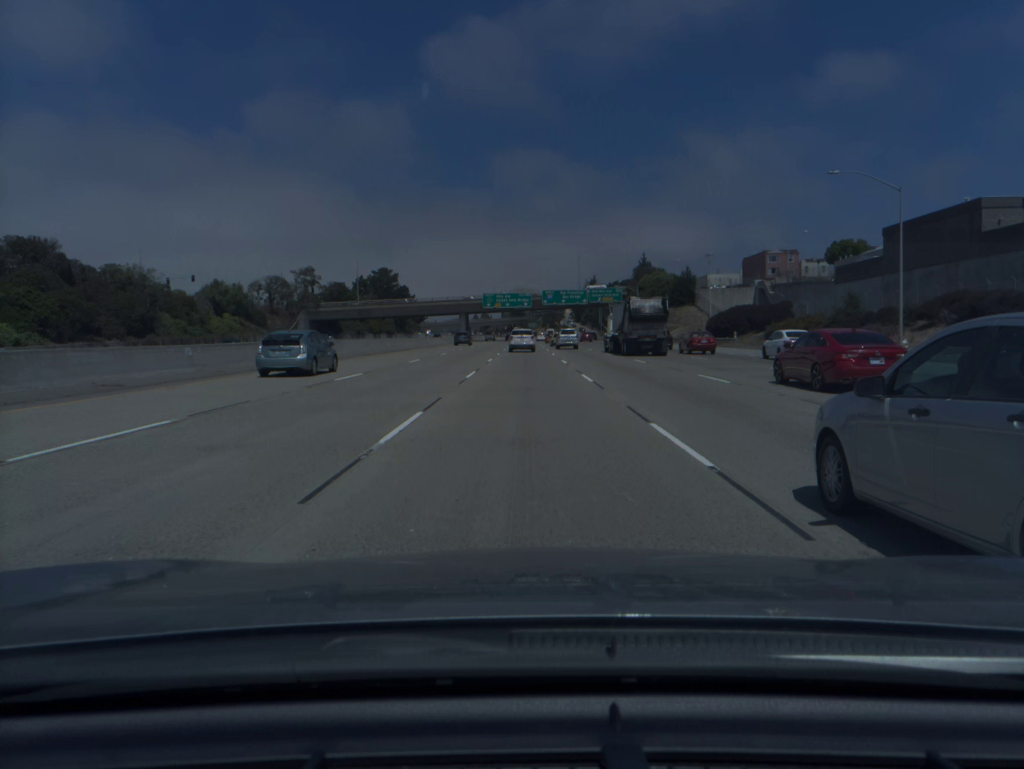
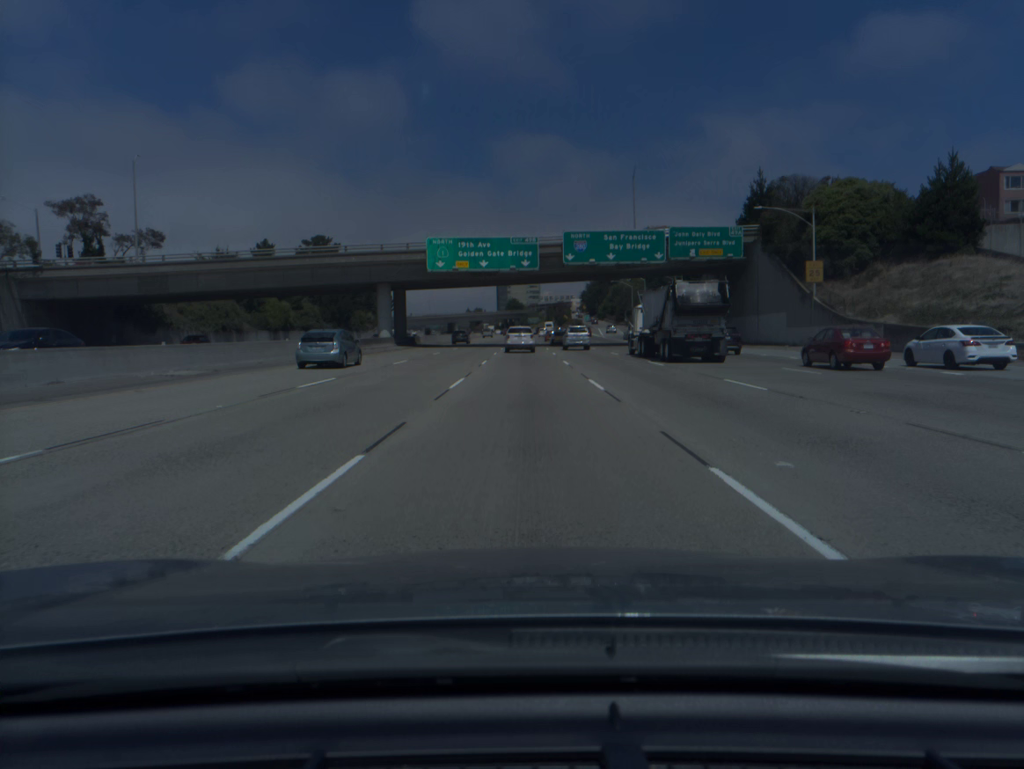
(+0.1, +89.3) m; 0°
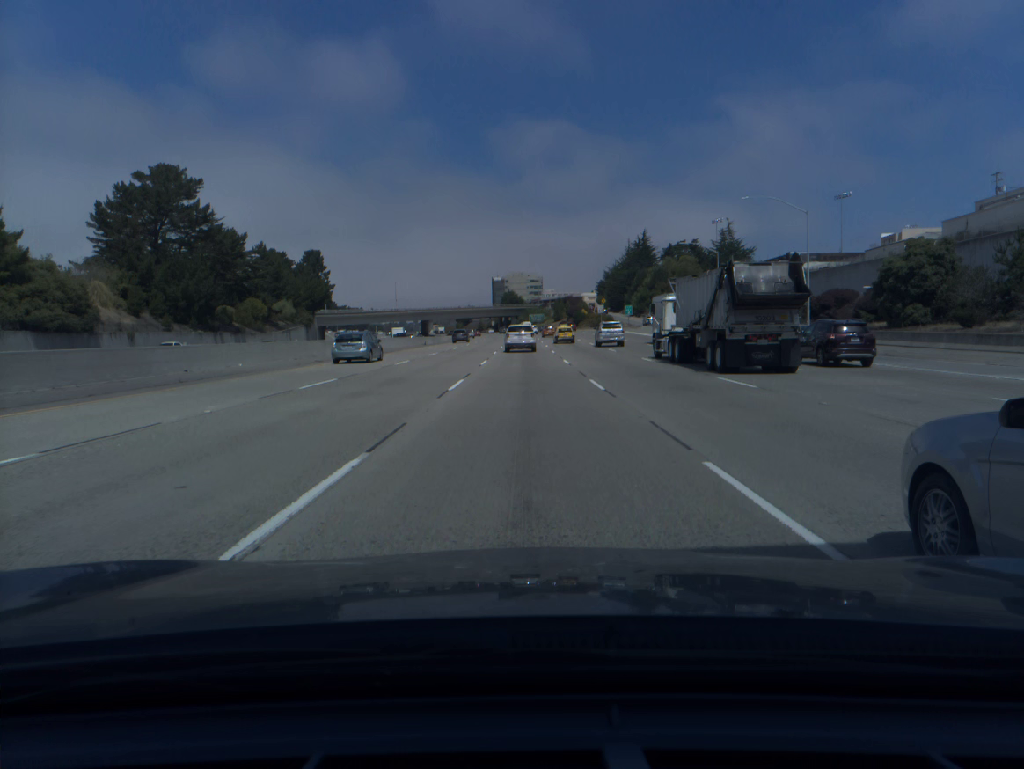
(0.0, +85.4) m; 0°
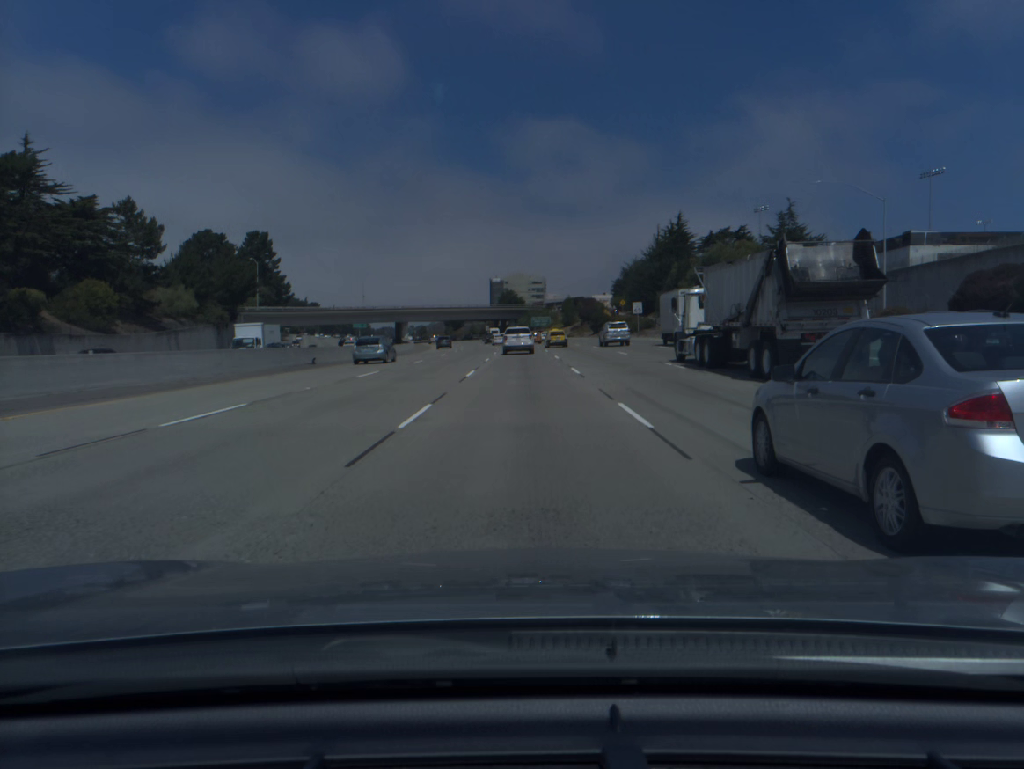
(0.0, +50.1) m; 0°
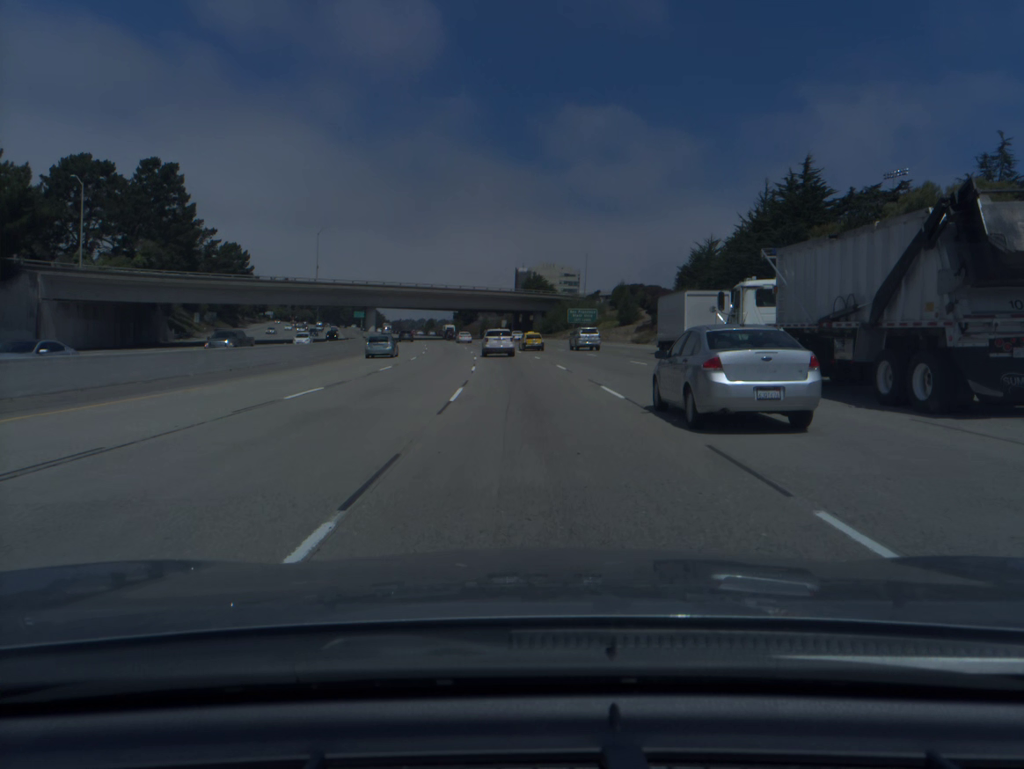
(-0.7, +66.2) m; -2°
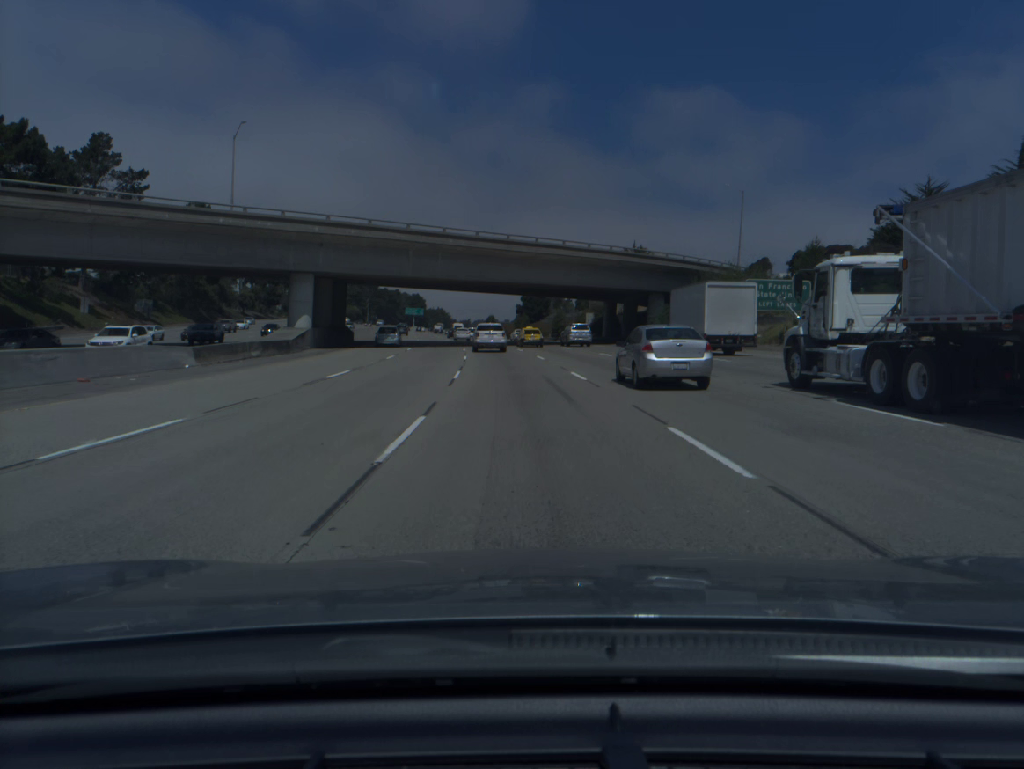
(-2.9, +65.6) m; -5°
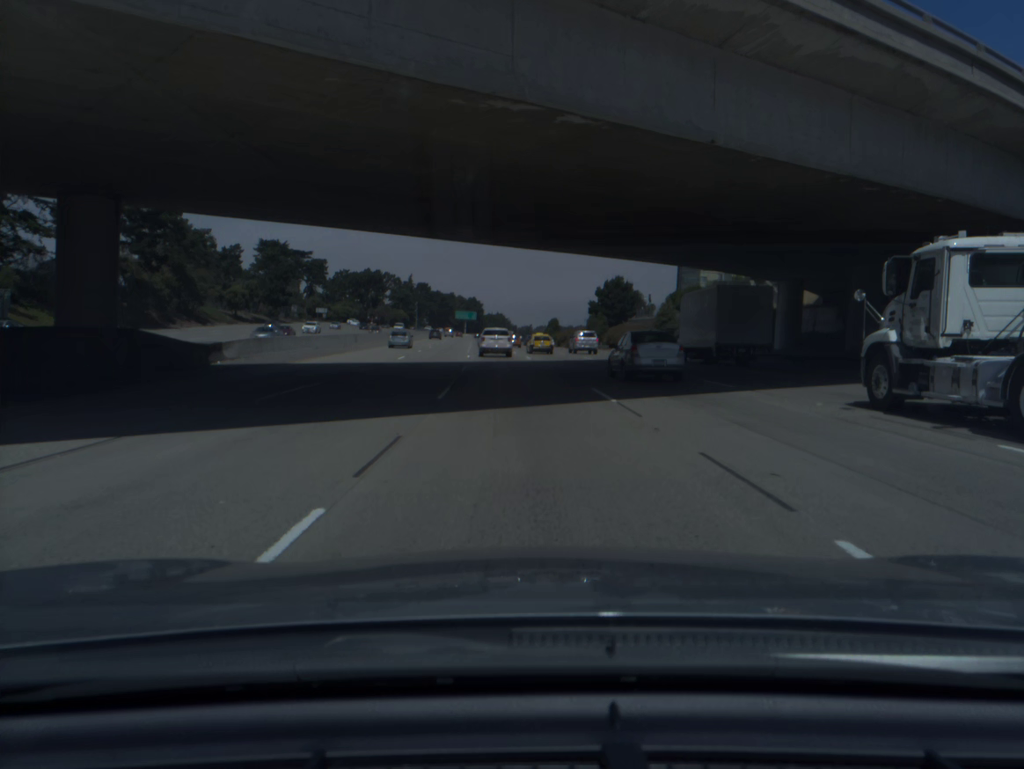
(-2.0, +48.5) m; -4°
